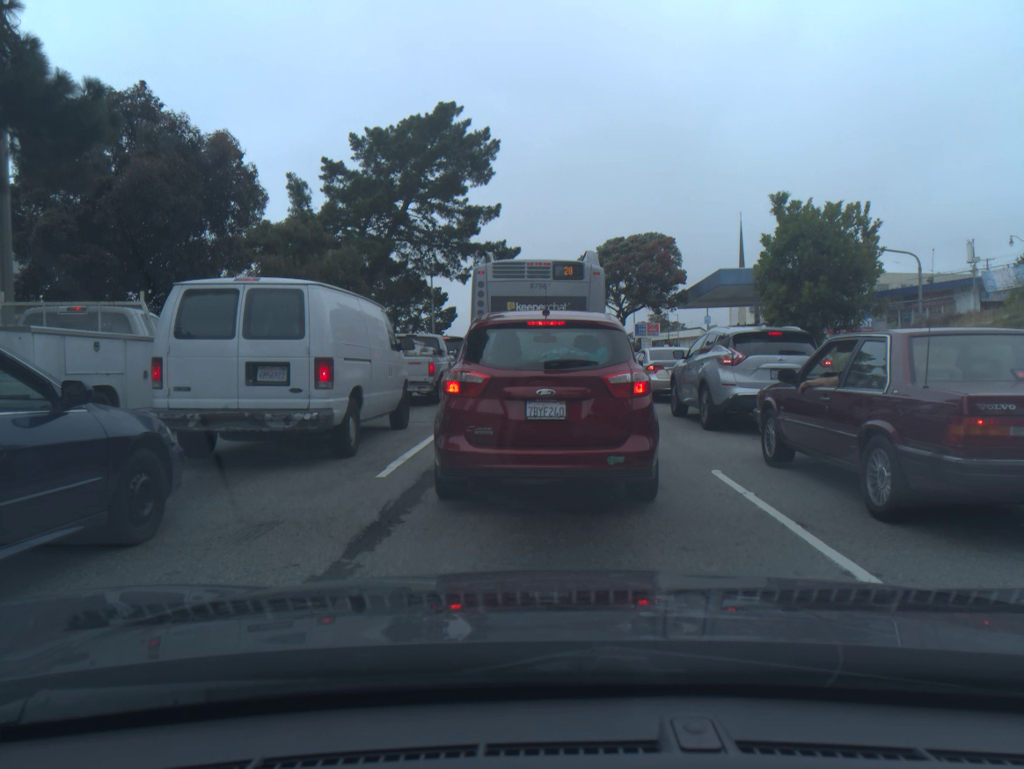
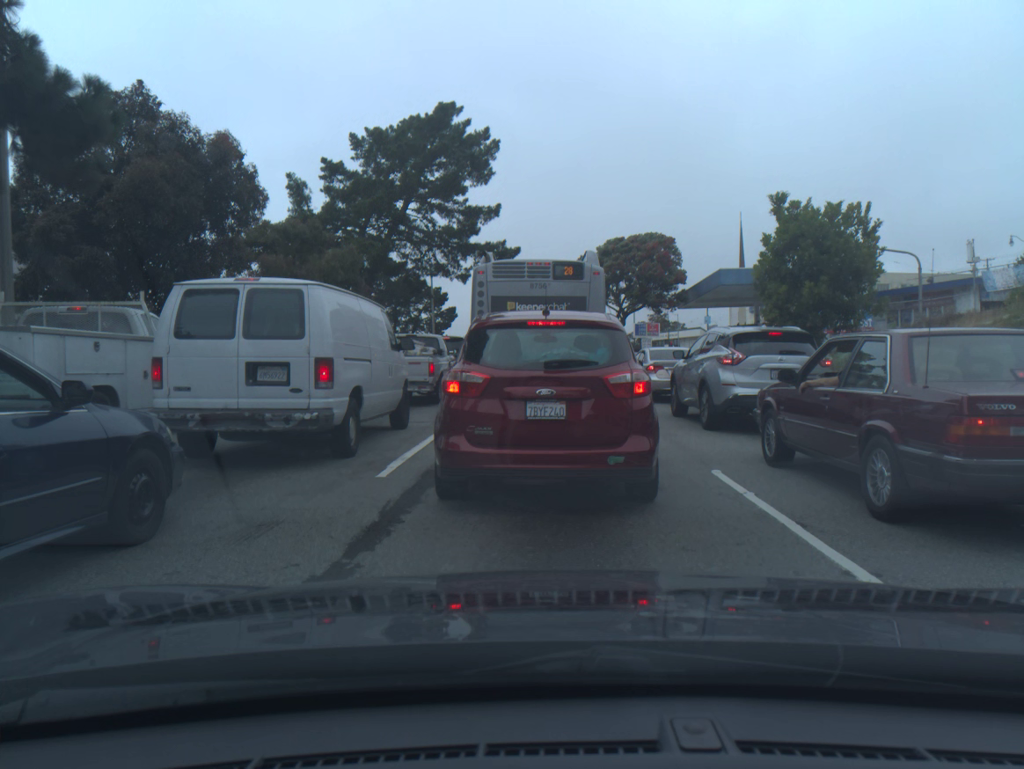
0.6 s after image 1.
(0.0, 0.0) m; 0°
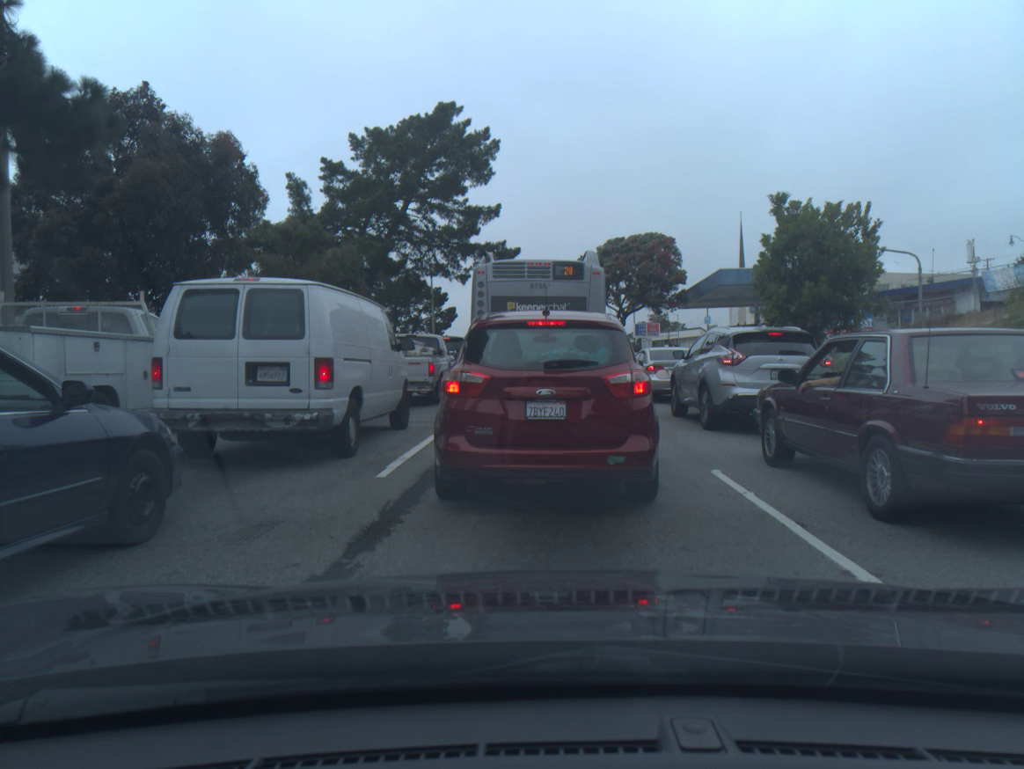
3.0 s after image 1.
(0.0, 0.0) m; 0°
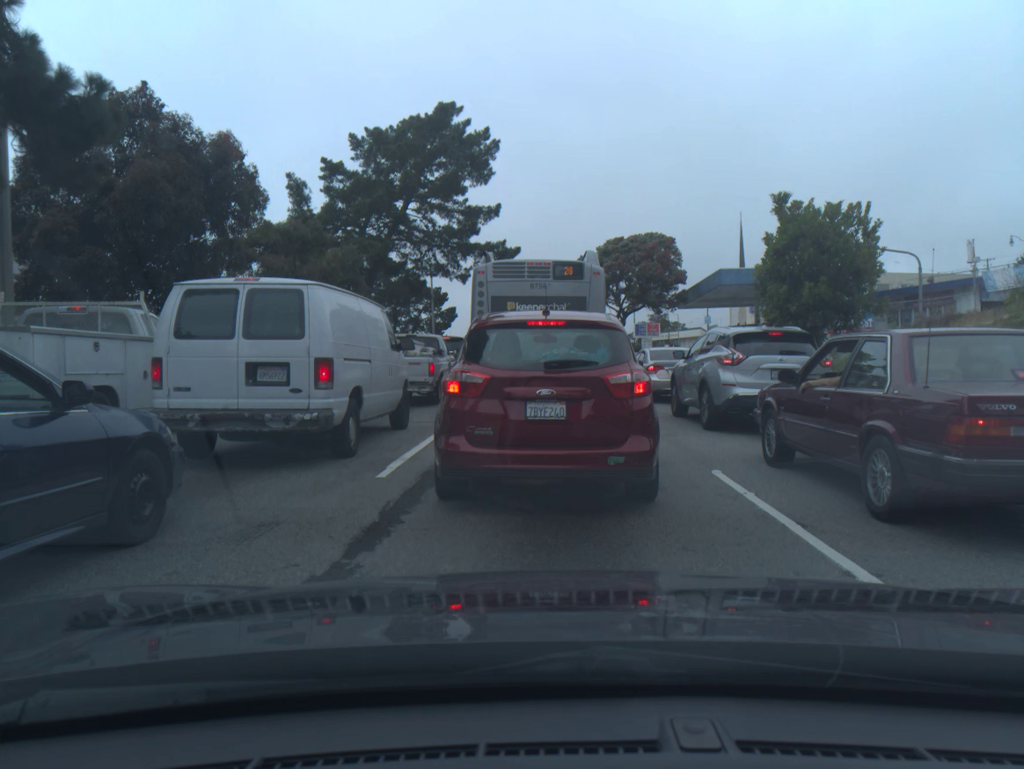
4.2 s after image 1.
(0.0, 0.0) m; 0°
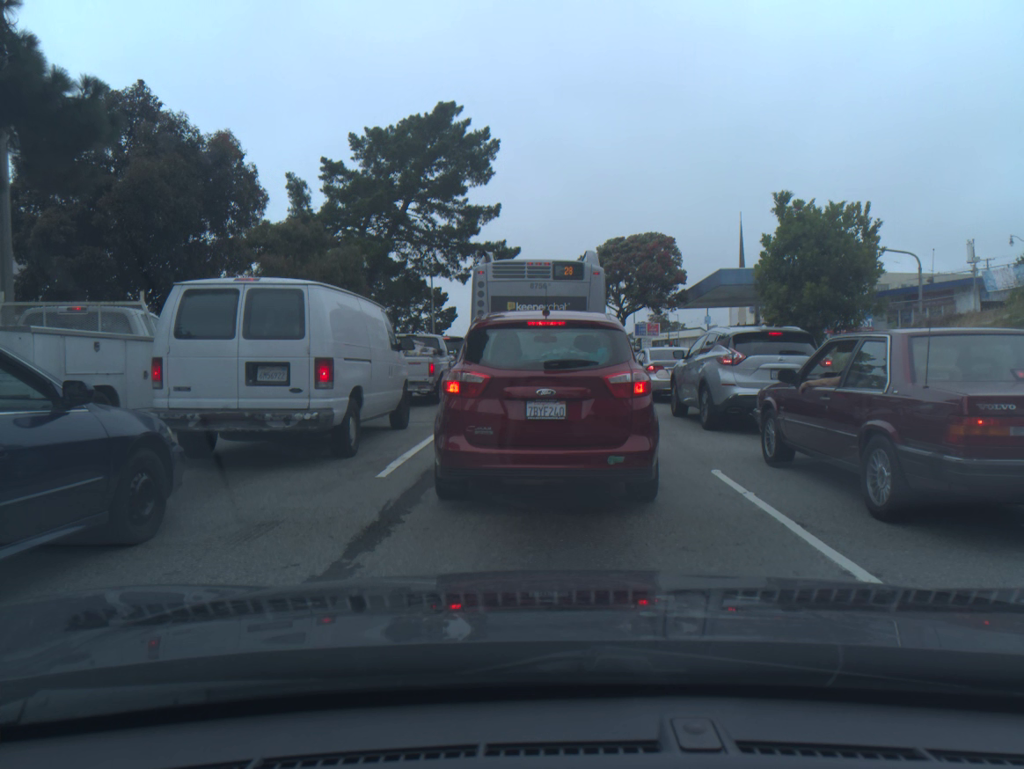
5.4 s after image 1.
(0.0, 0.0) m; 0°
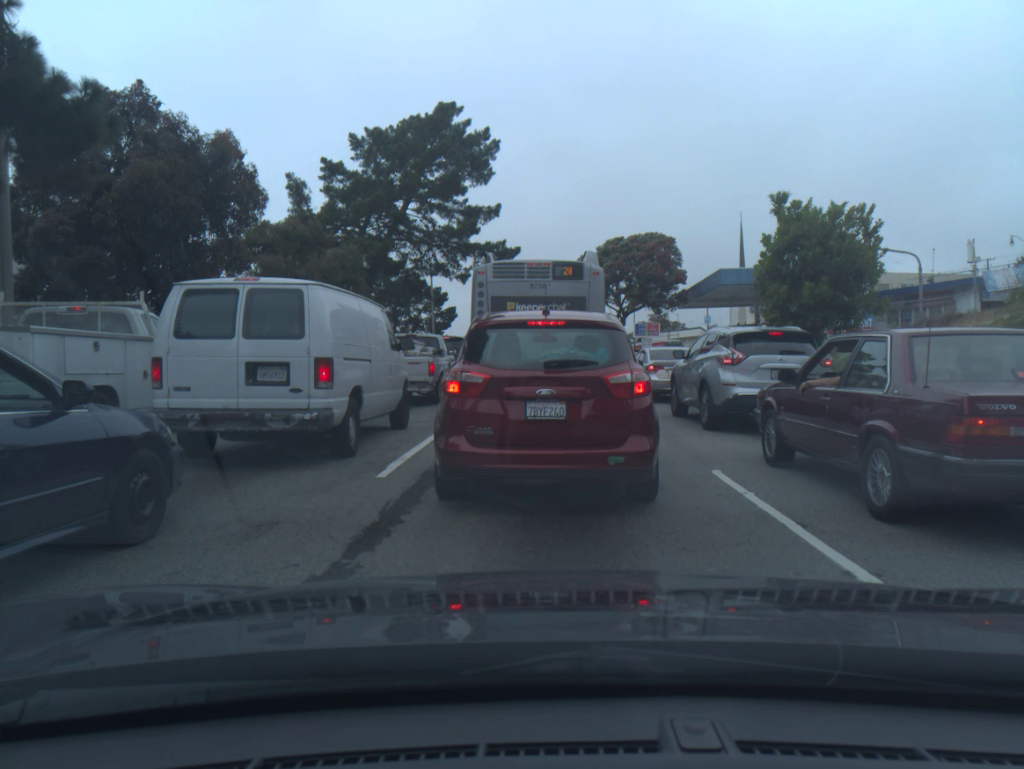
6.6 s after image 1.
(0.0, 0.0) m; 0°
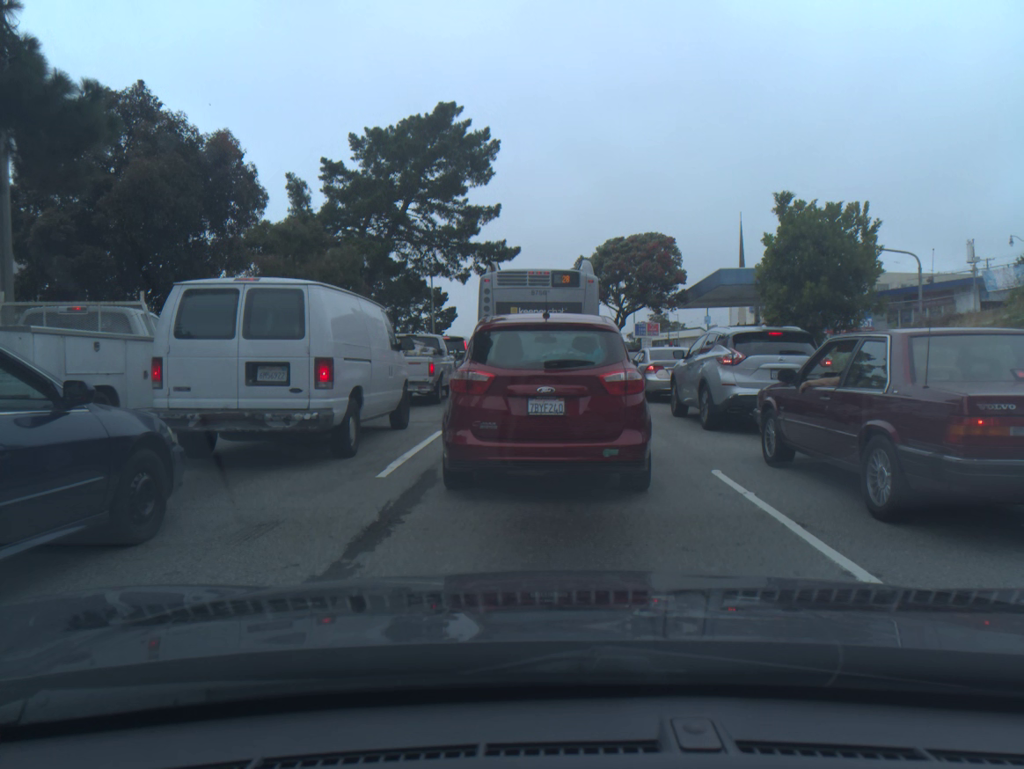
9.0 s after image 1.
(+0.1, -0.1) m; 0°
